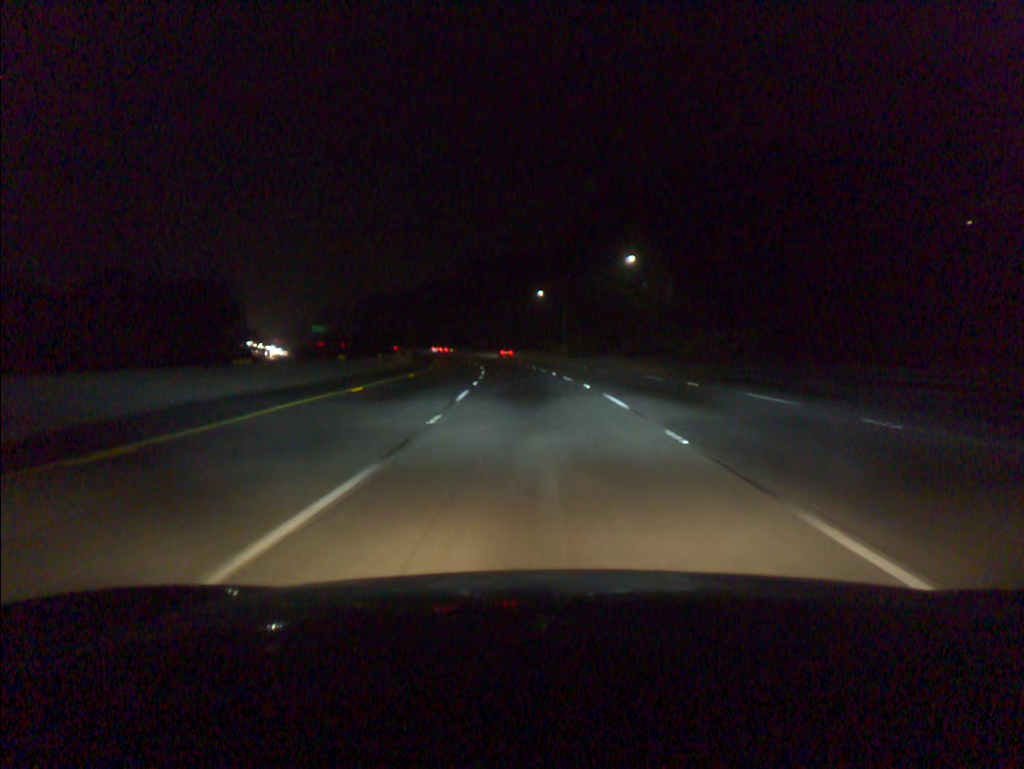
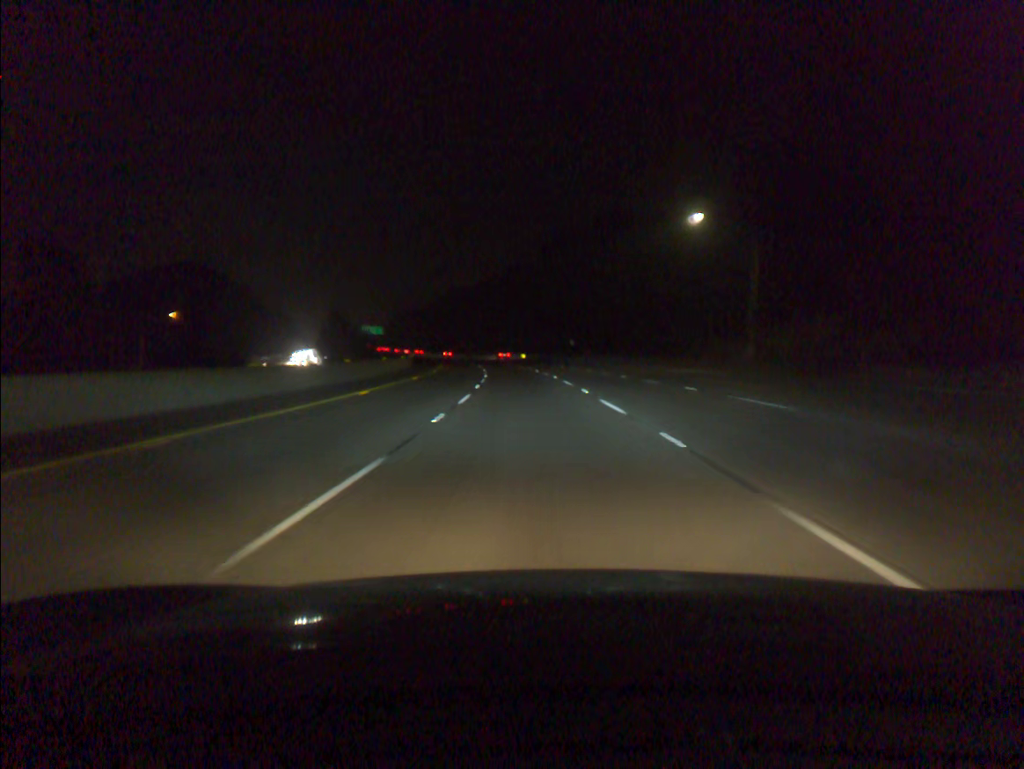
(-4.1, +72.3) m; -7°
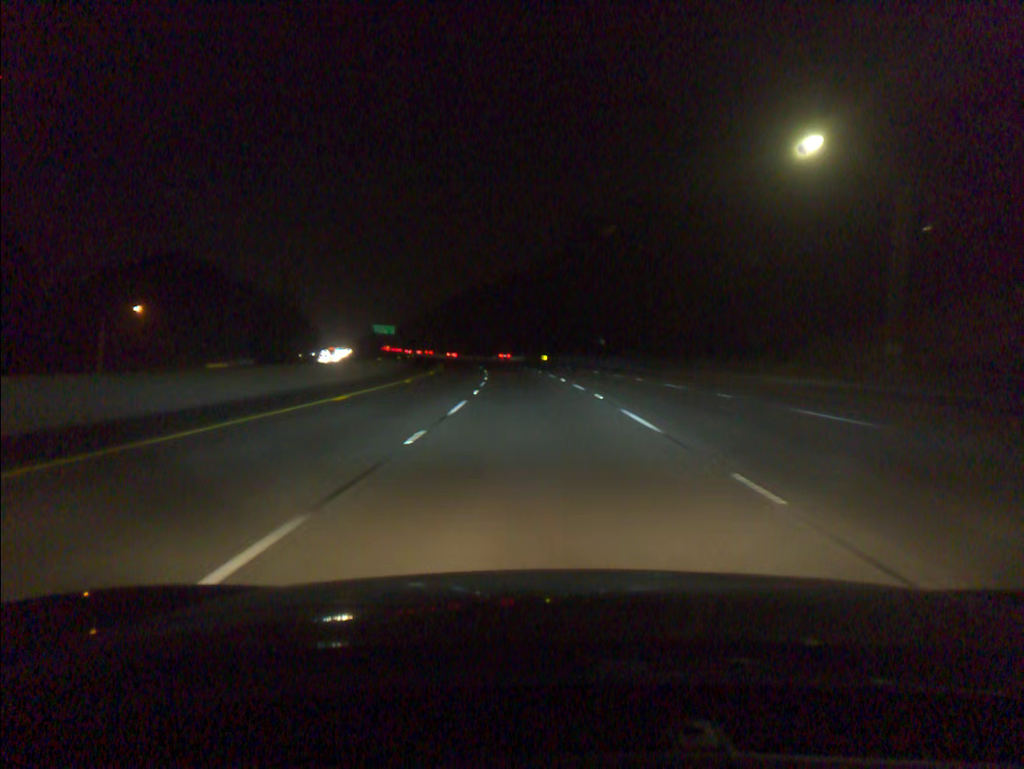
(-0.3, +18.2) m; -2°
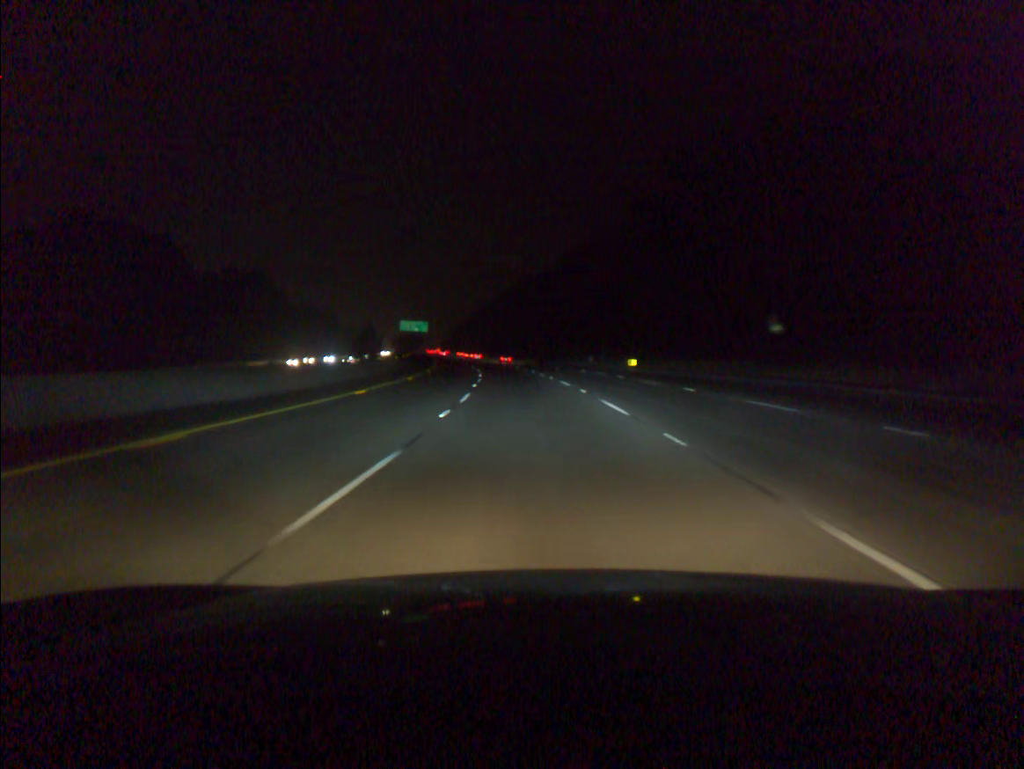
(-2.2, +54.6) m; -5°
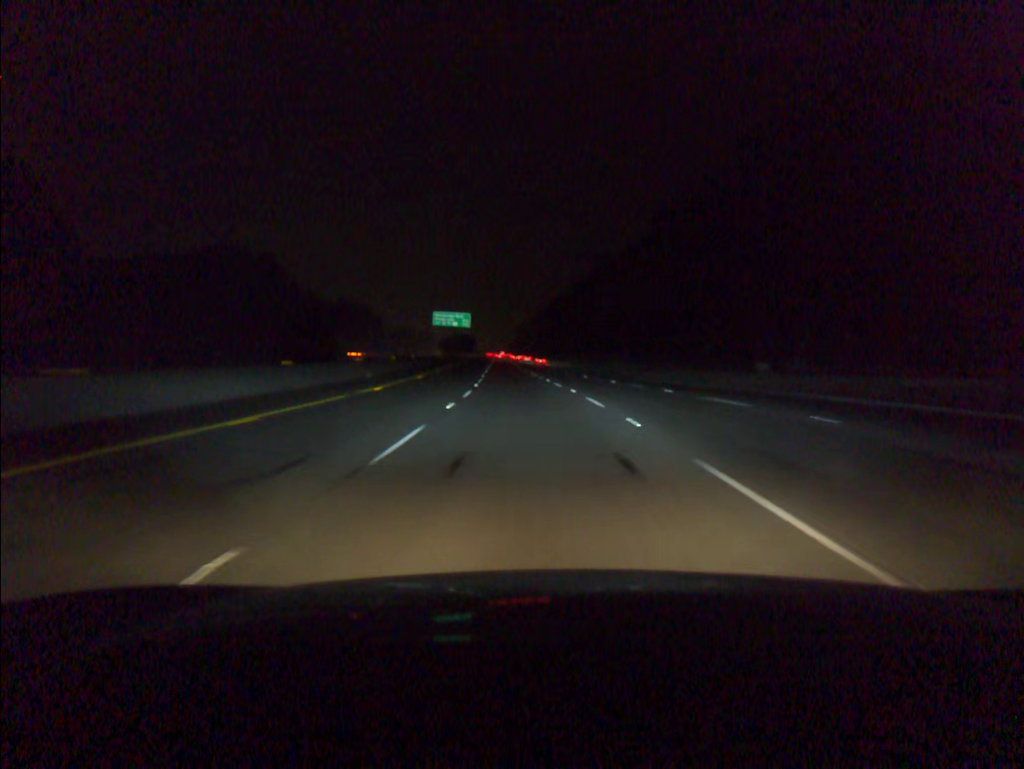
(-2.4, +54.7) m; -5°
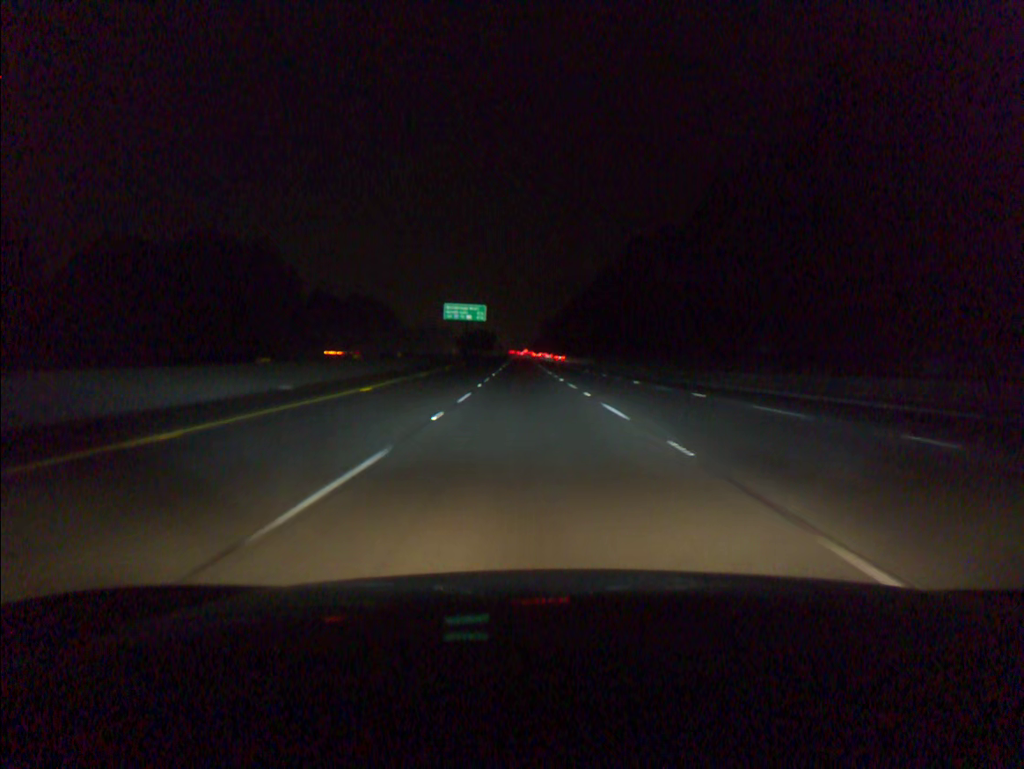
(-0.3, +18.3) m; -2°
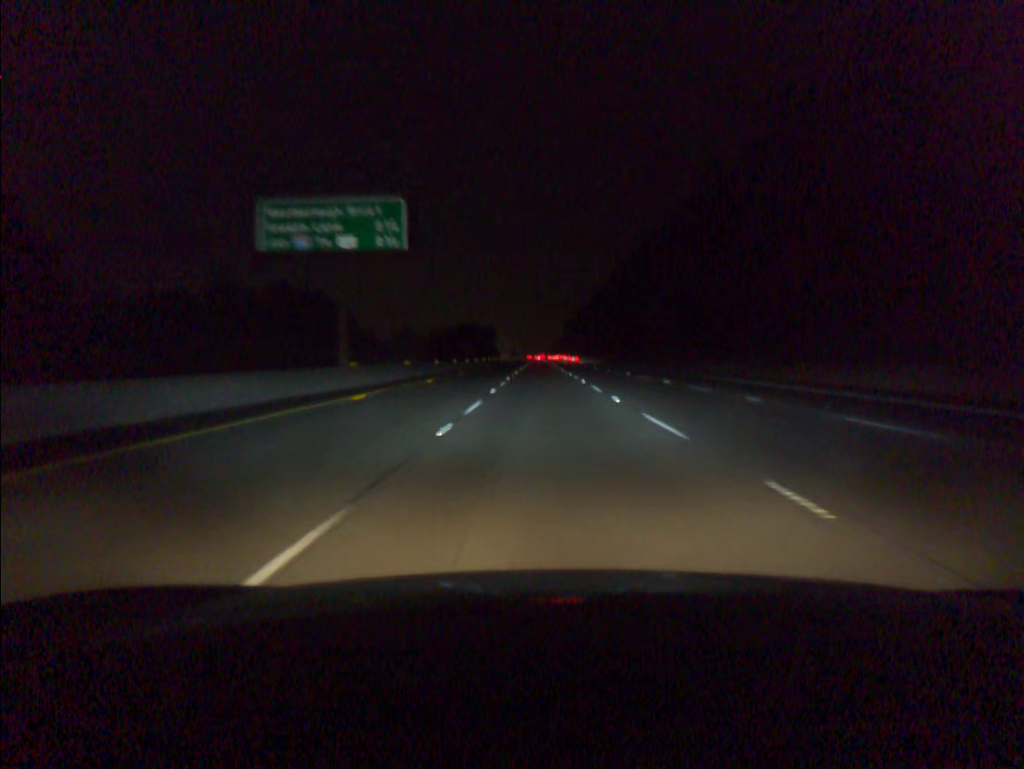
(-2.5, +91.5) m; -1°
